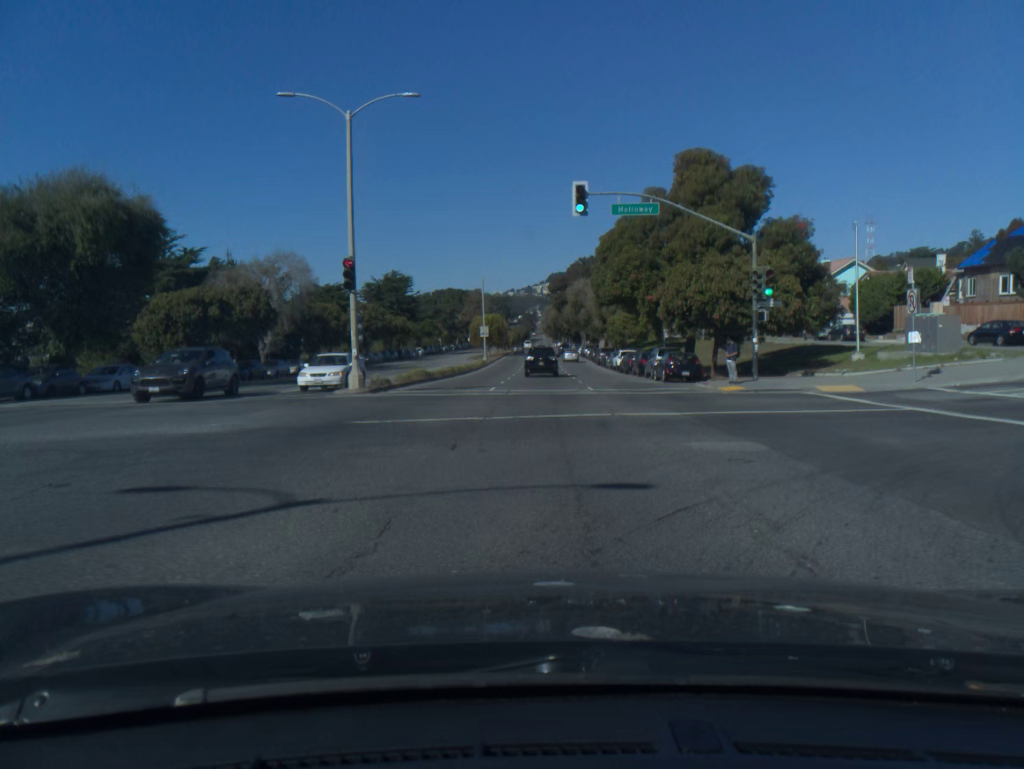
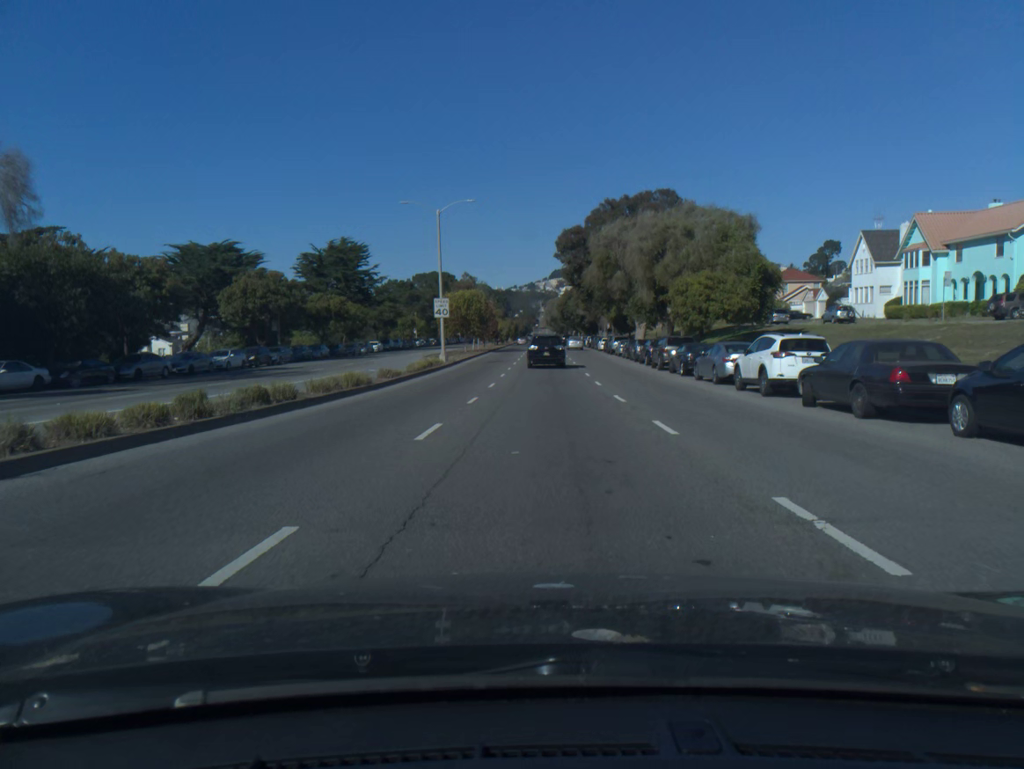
(-0.1, +39.4) m; 0°
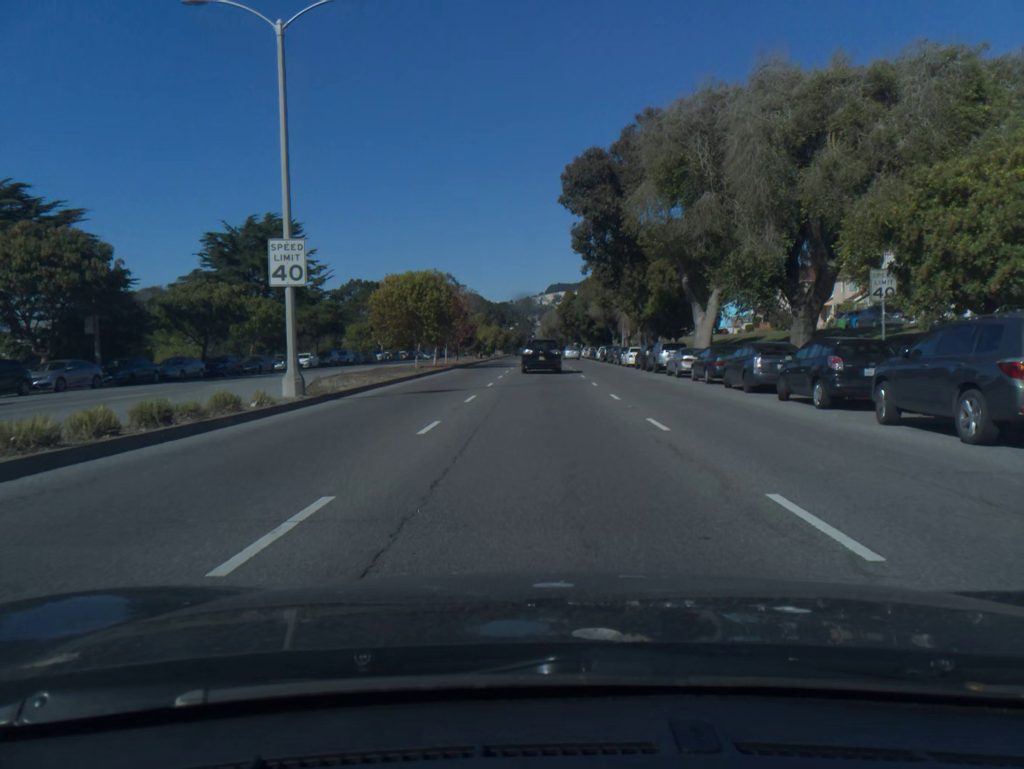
(+0.1, +28.6) m; 0°
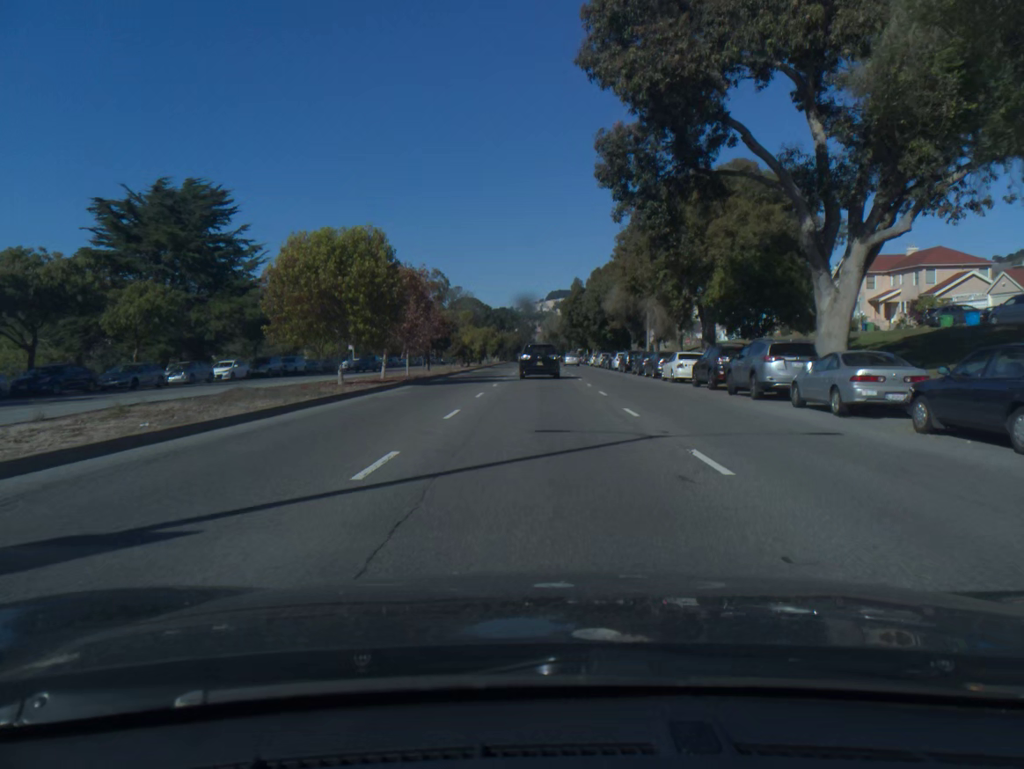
(0.0, +18.8) m; 0°
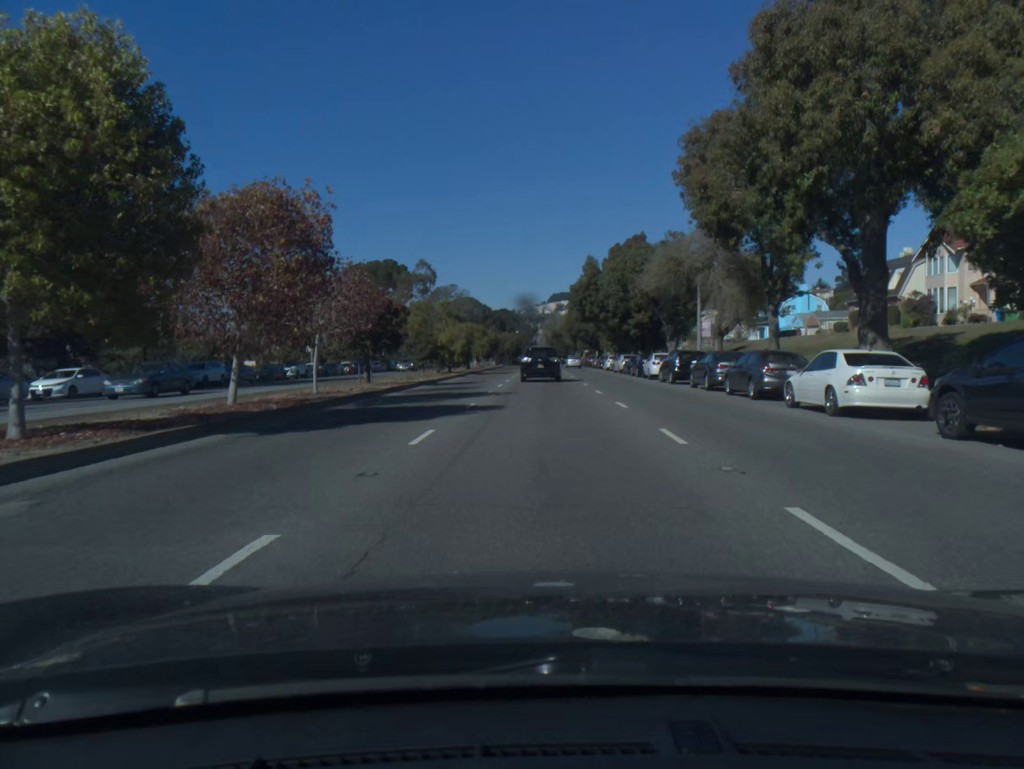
(0.0, +18.8) m; 0°
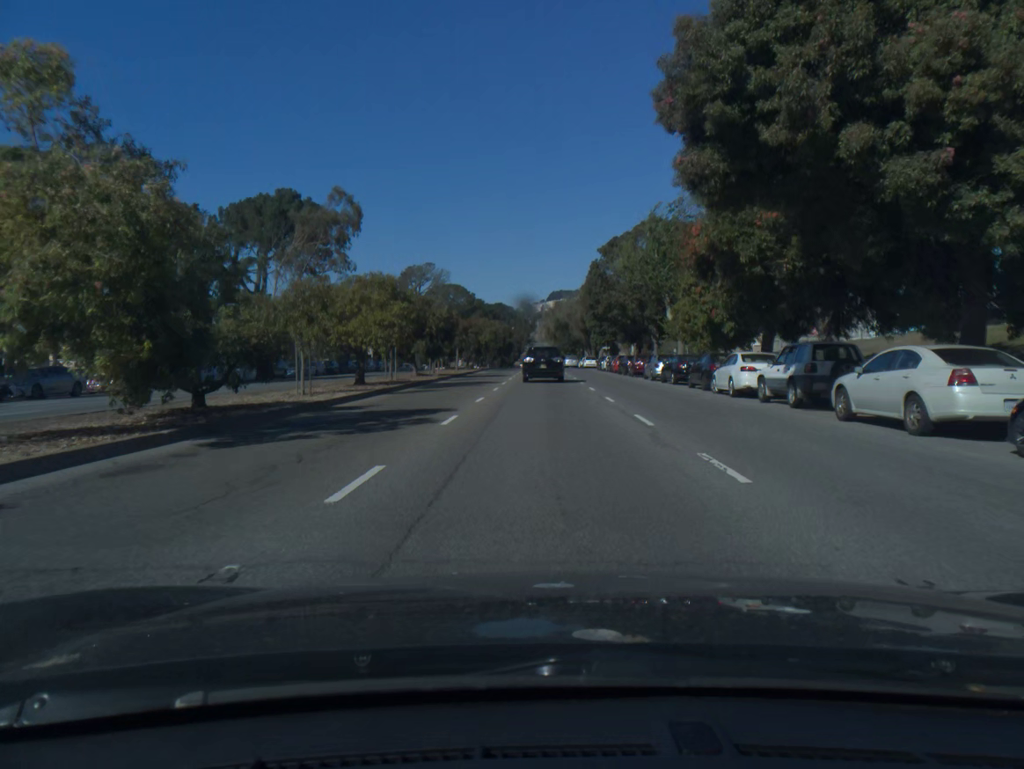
(0.0, +47.4) m; 0°
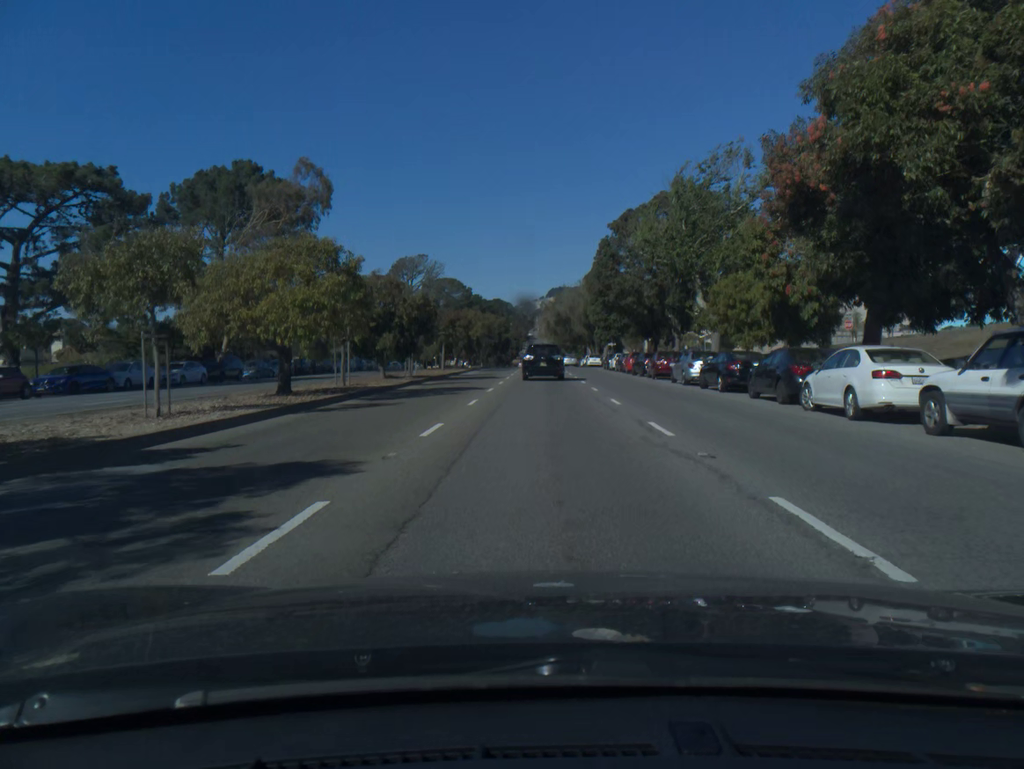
(0.0, +9.5) m; 0°
